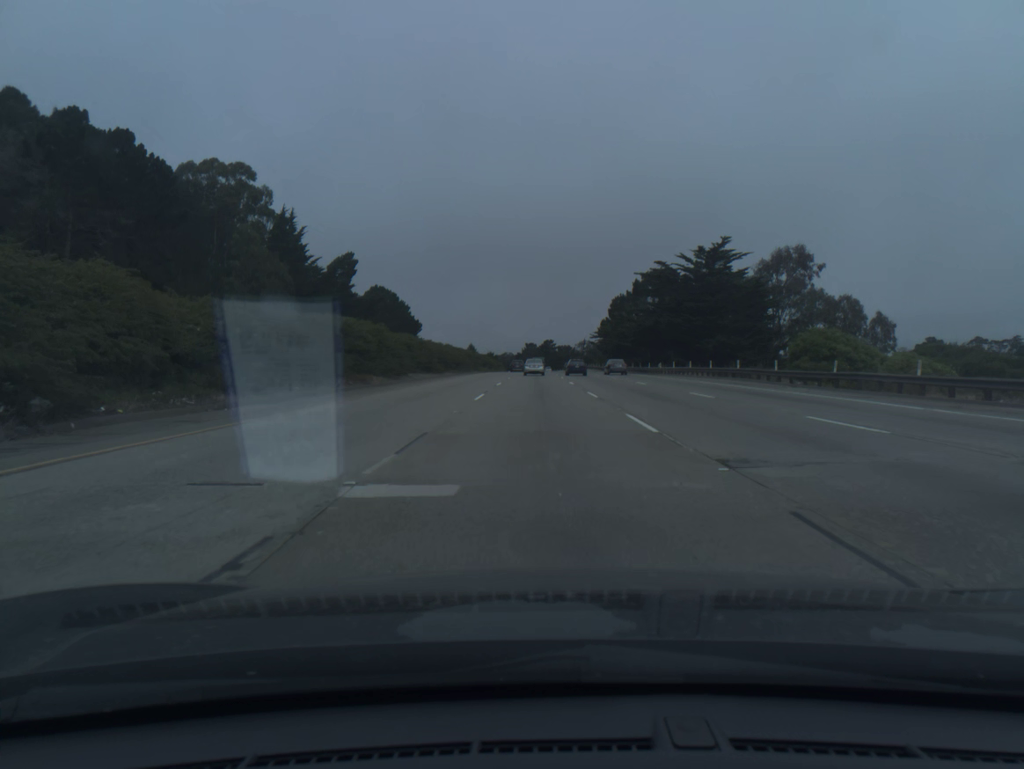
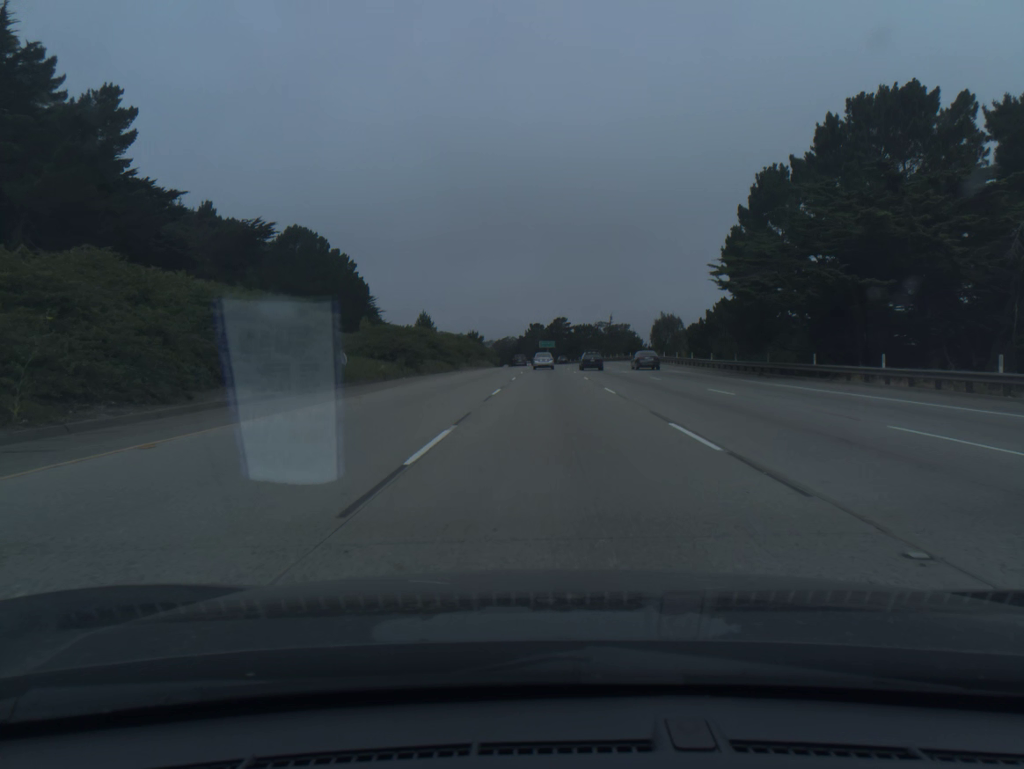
(-0.5, +87.6) m; 0°
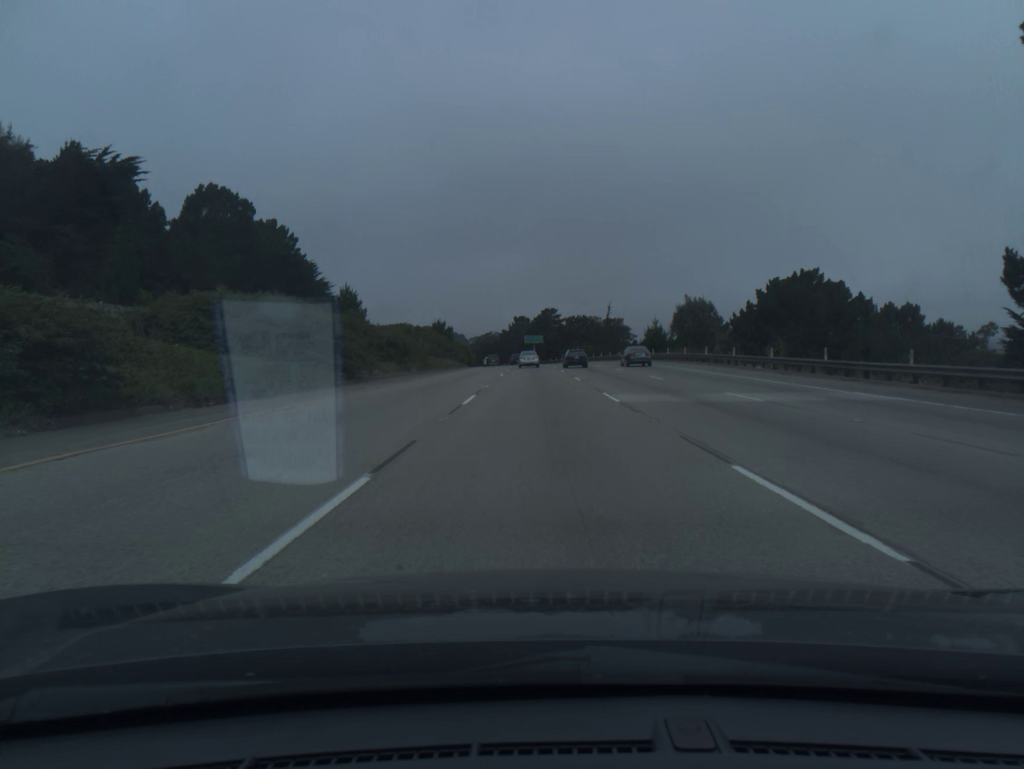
(+0.2, +34.2) m; +1°
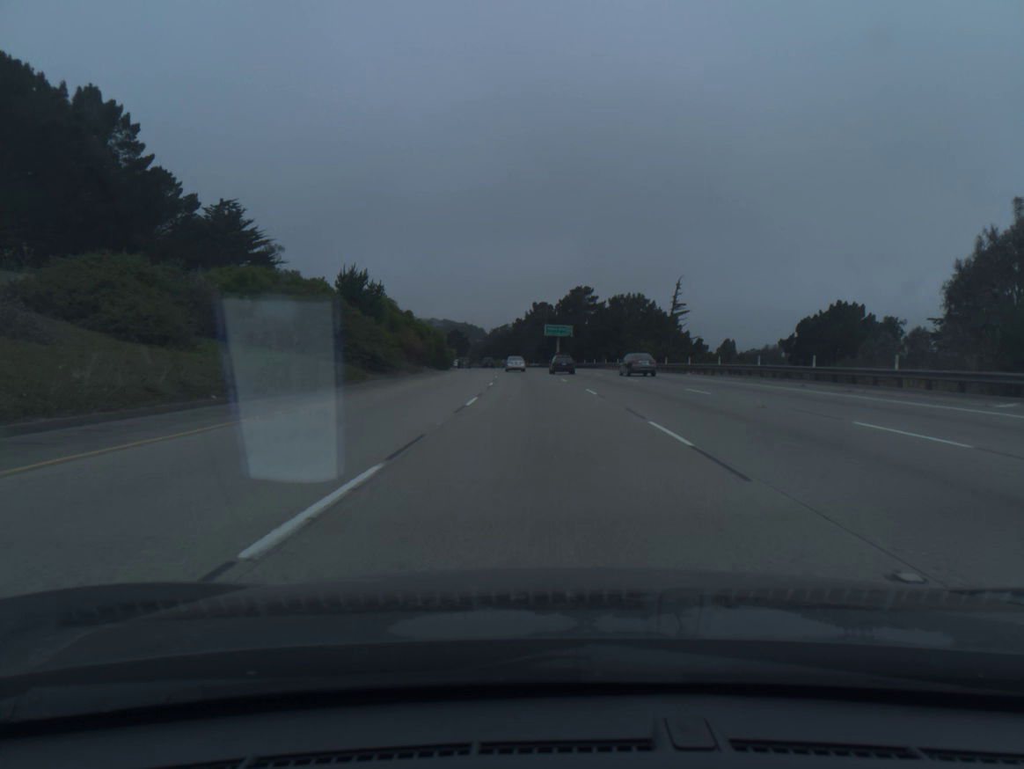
(-0.6, +67.5) m; -2°
